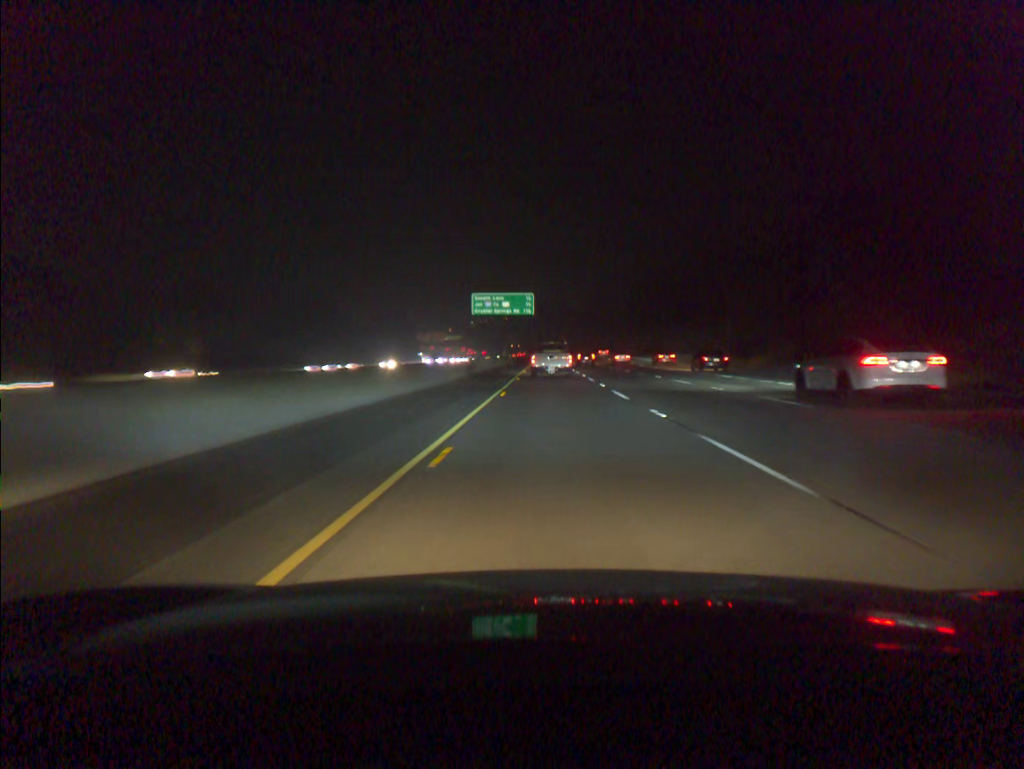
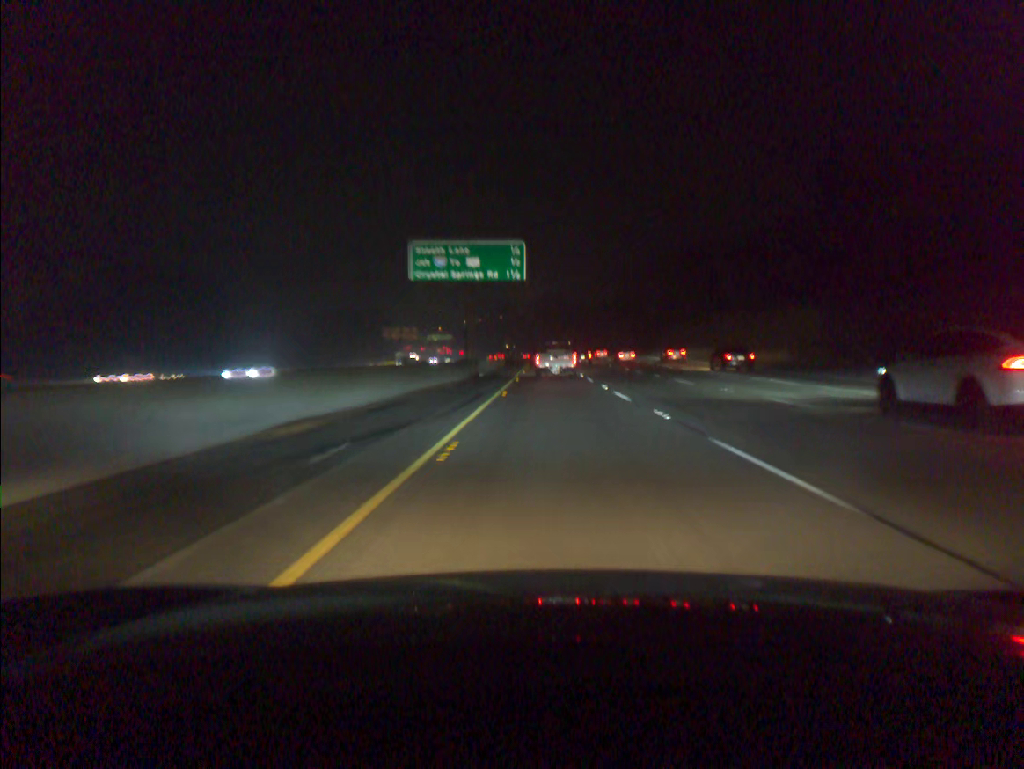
(+0.1, +43.3) m; 0°
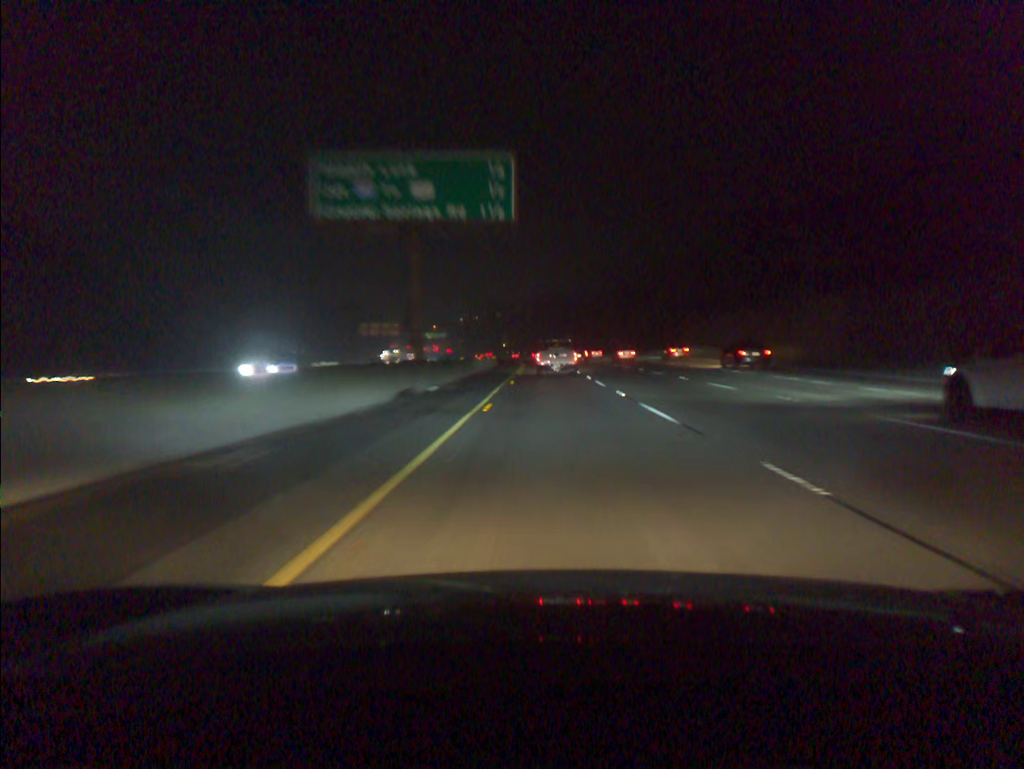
(0.0, +21.5) m; 0°
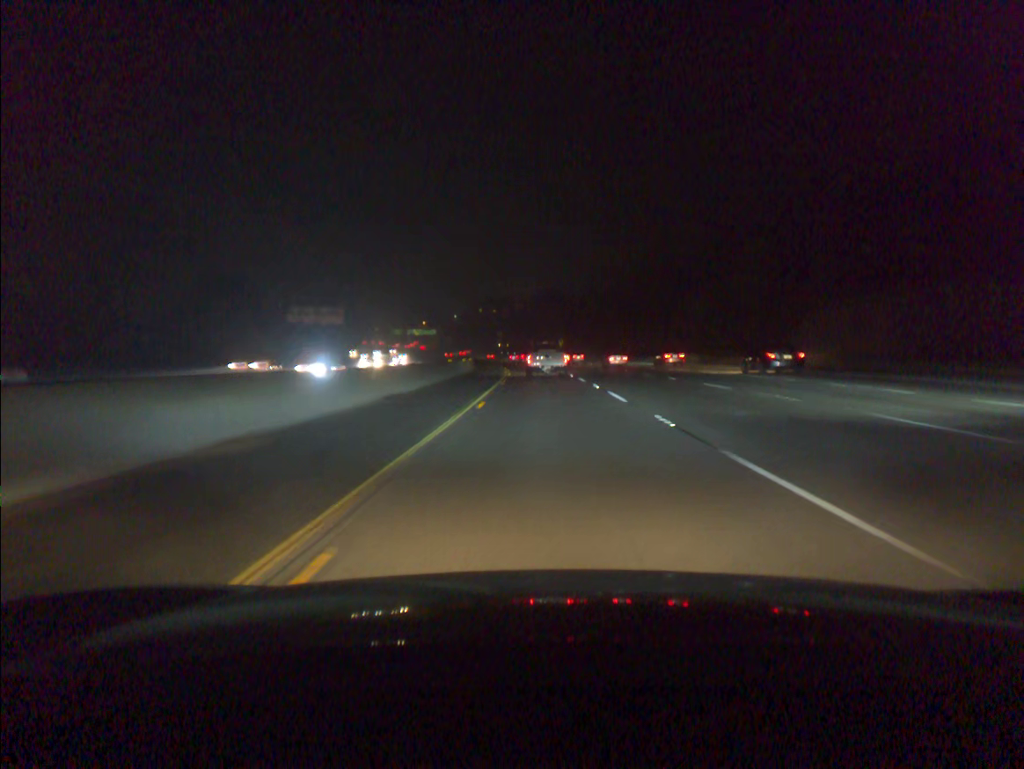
(0.0, +42.7) m; 0°
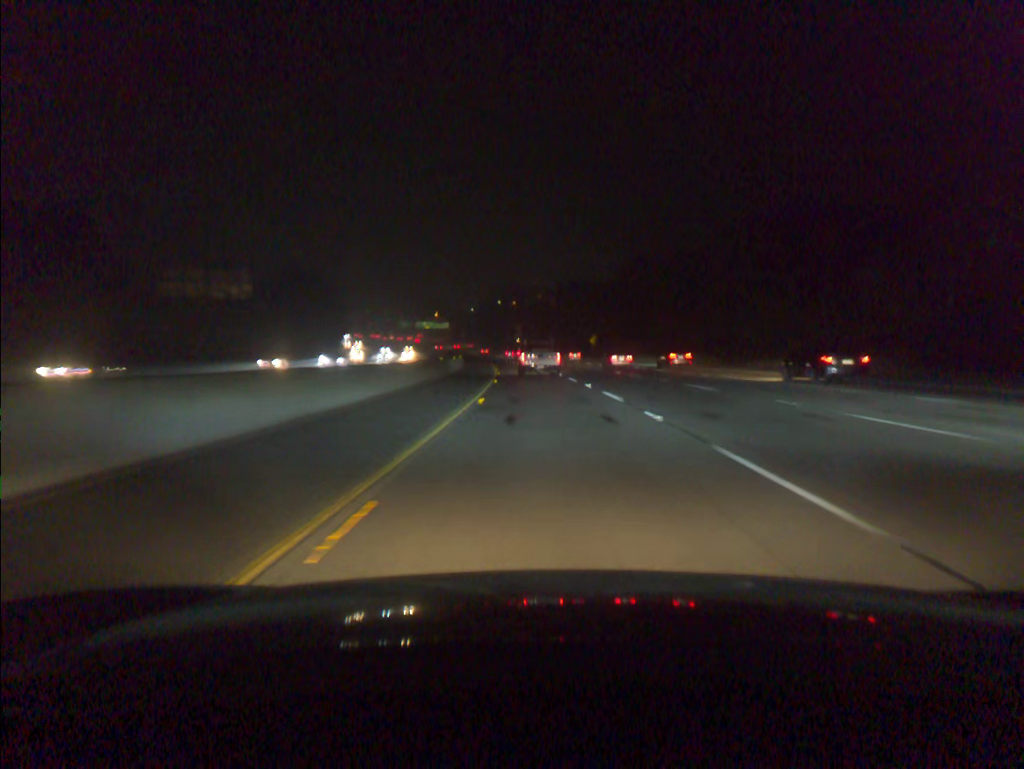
(-0.4, +42.3) m; -2°
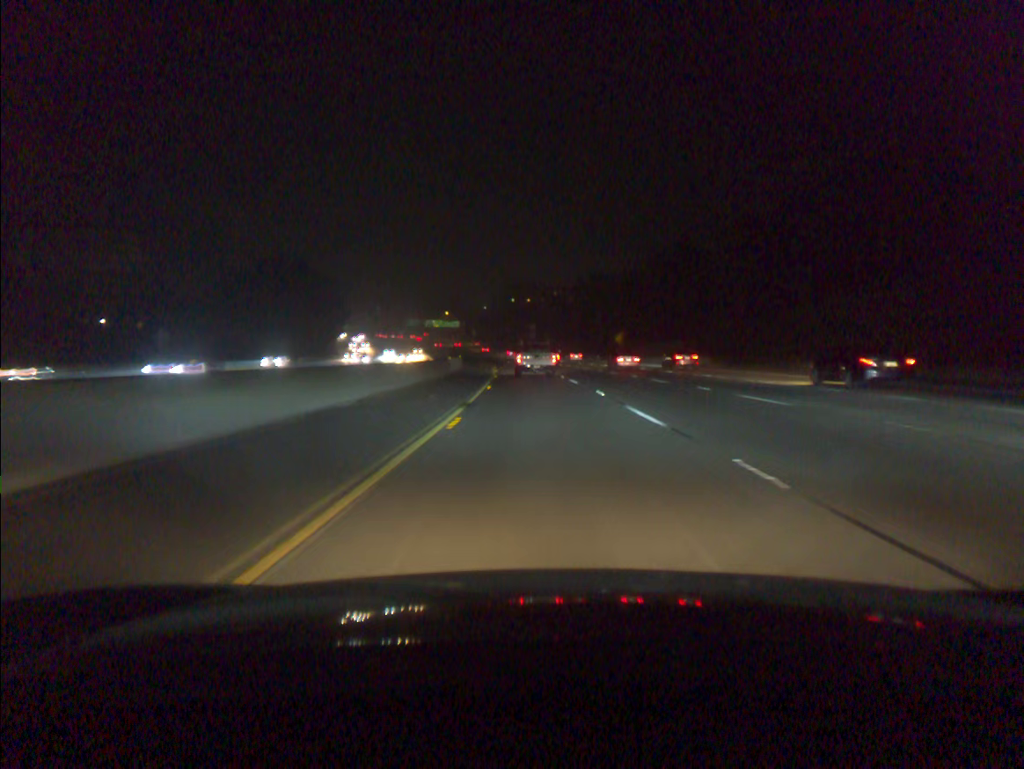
(-0.2, +21.0) m; -1°
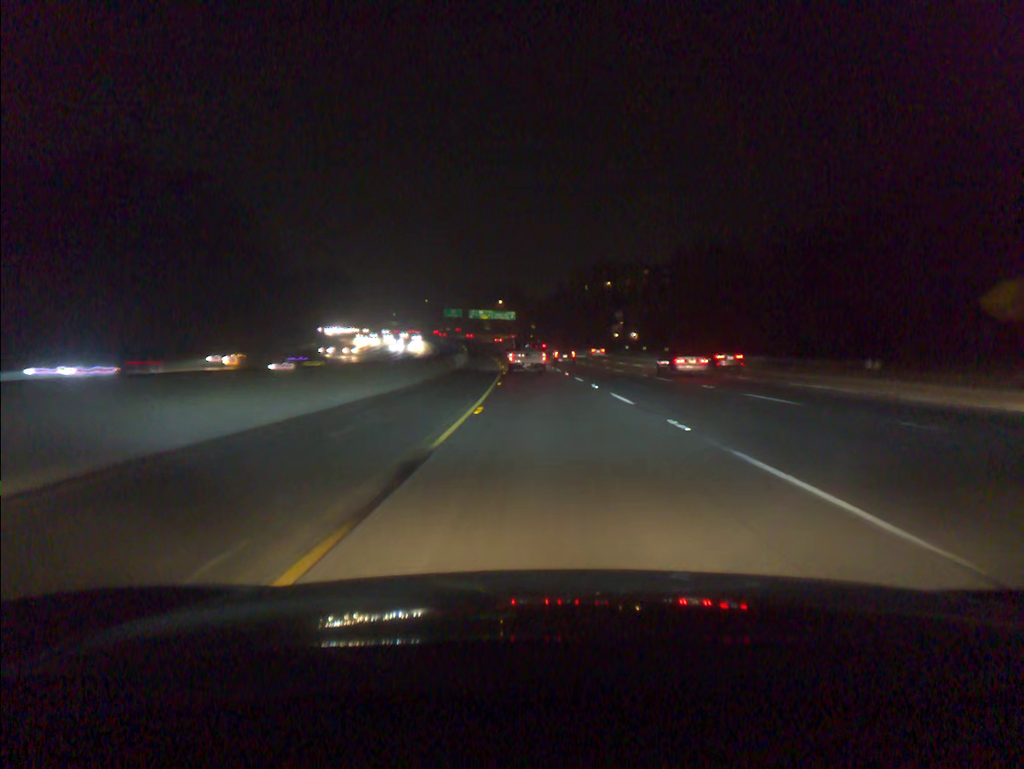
(-3.9, +84.6) m; -5°
